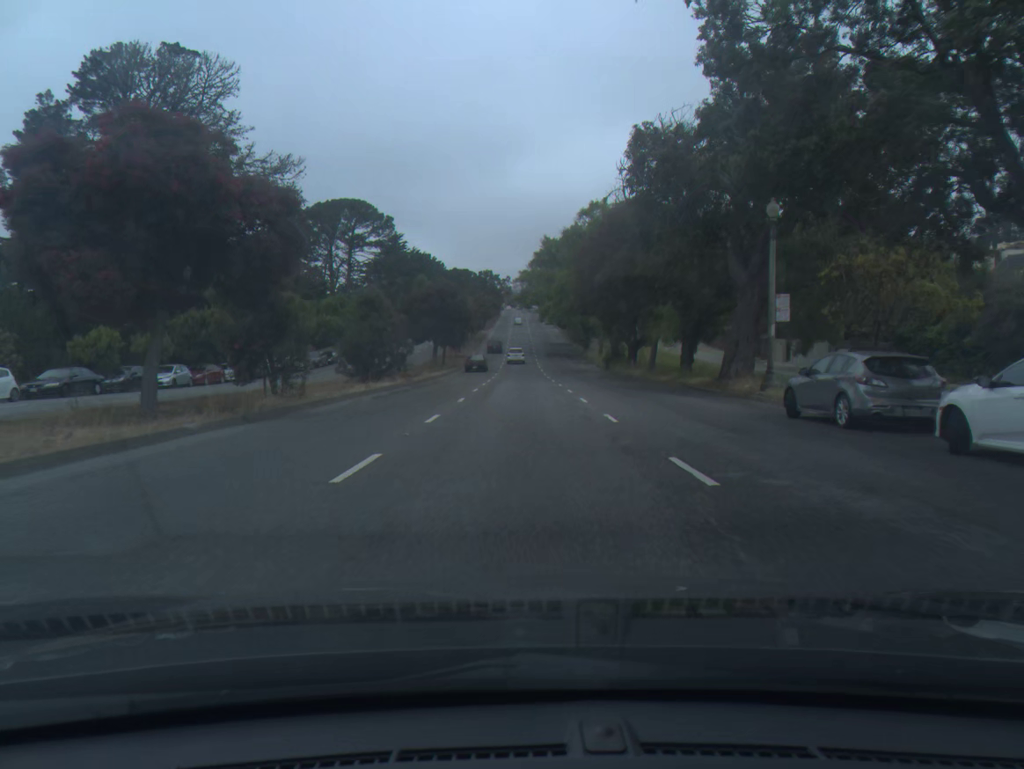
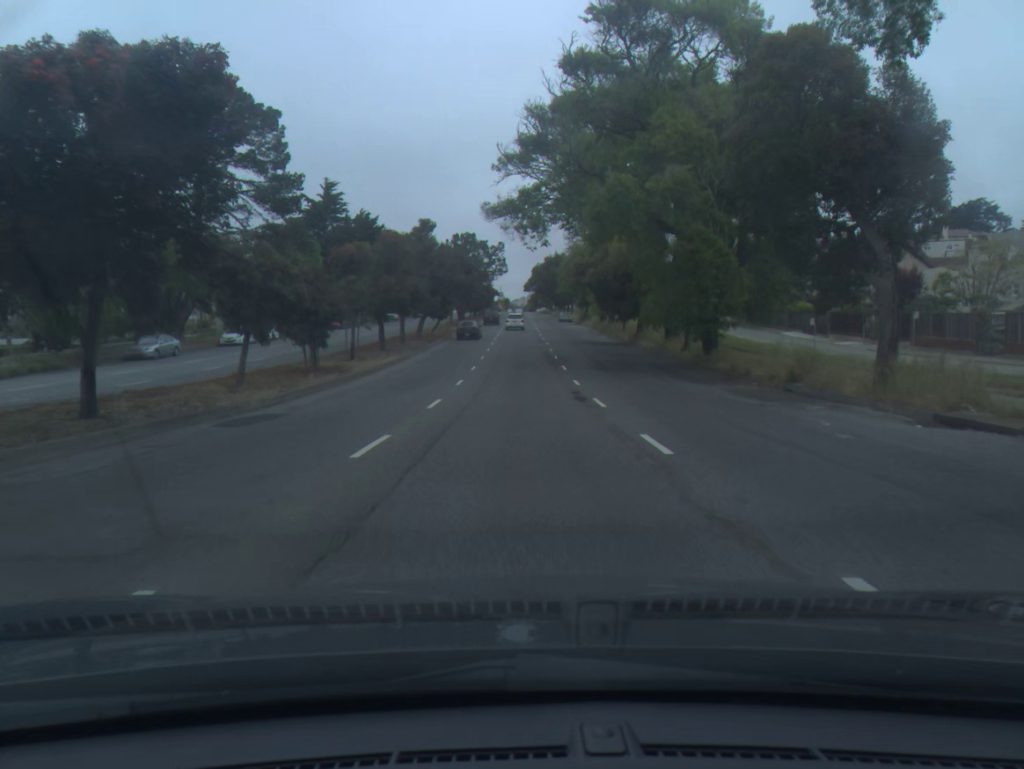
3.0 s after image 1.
(+0.2, +63.7) m; 0°
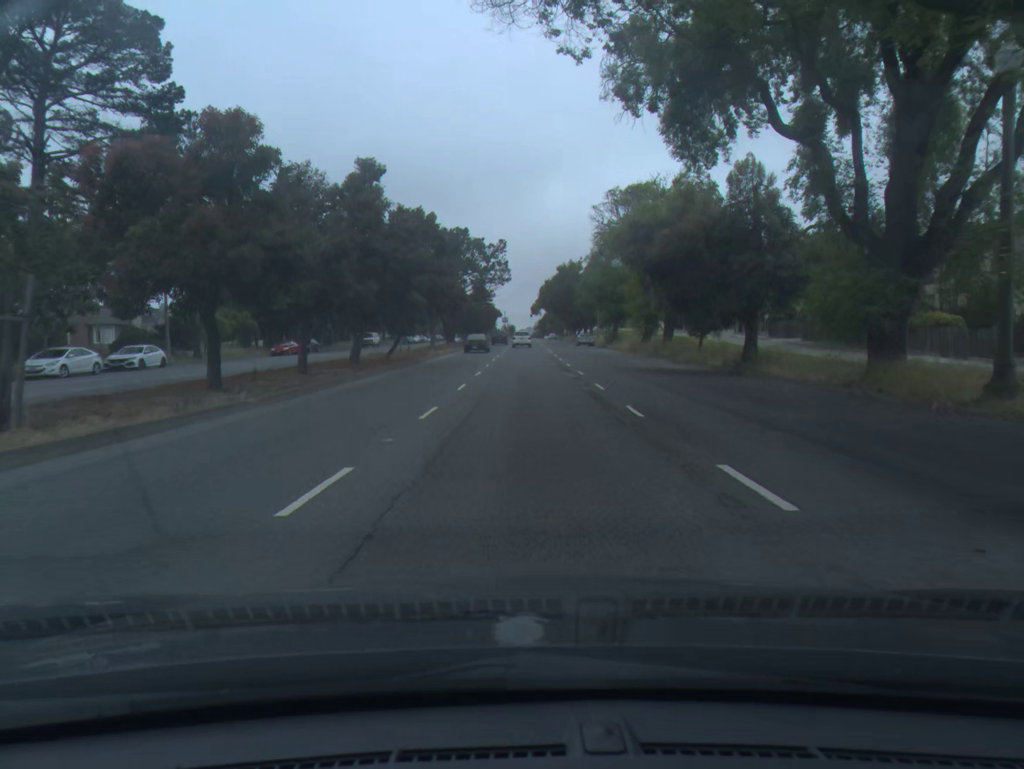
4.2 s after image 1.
(-0.1, +25.2) m; 0°
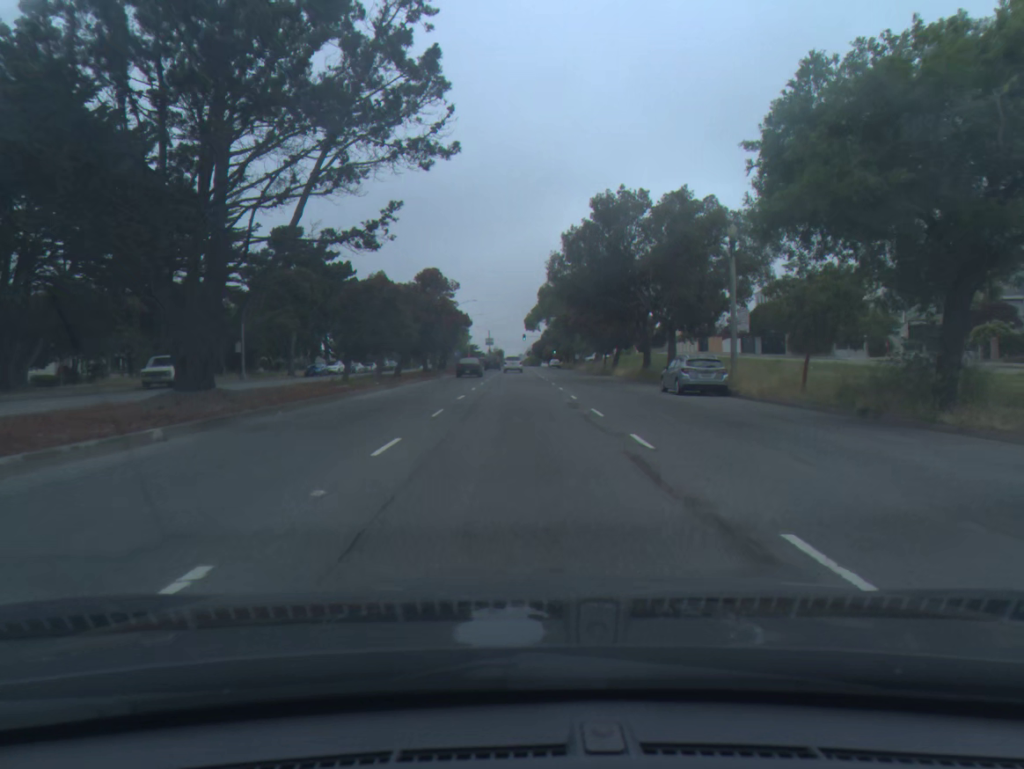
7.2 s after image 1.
(+0.4, +60.7) m; +1°
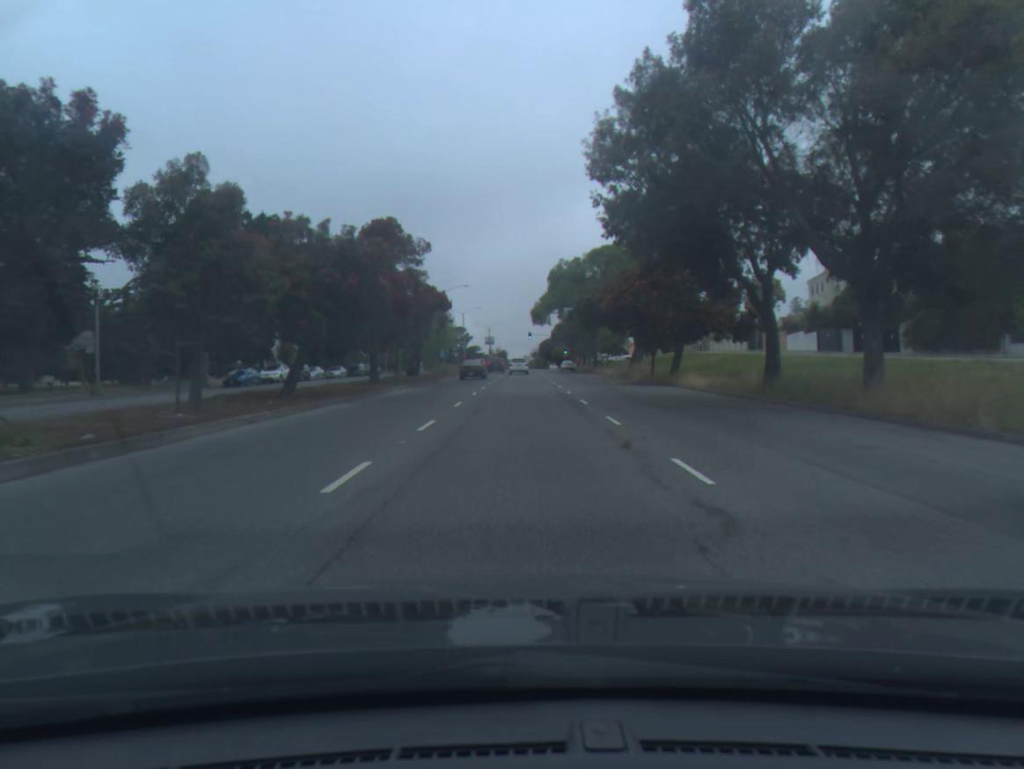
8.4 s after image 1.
(-0.1, +24.3) m; 0°
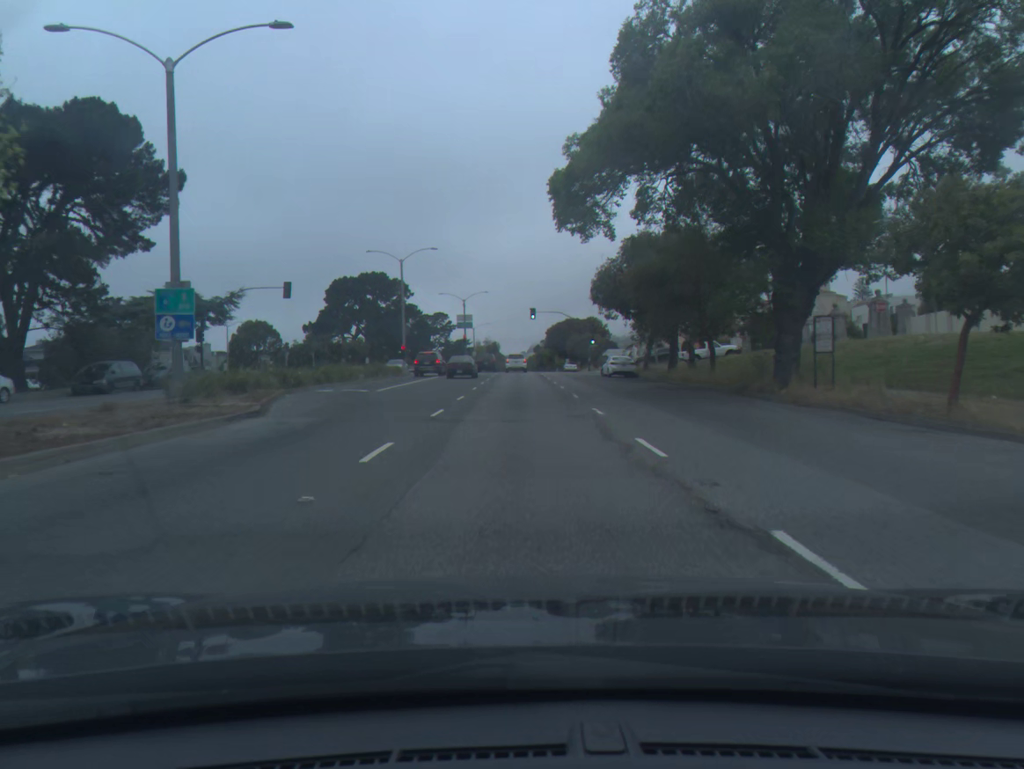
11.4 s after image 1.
(0.0, +62.5) m; 0°
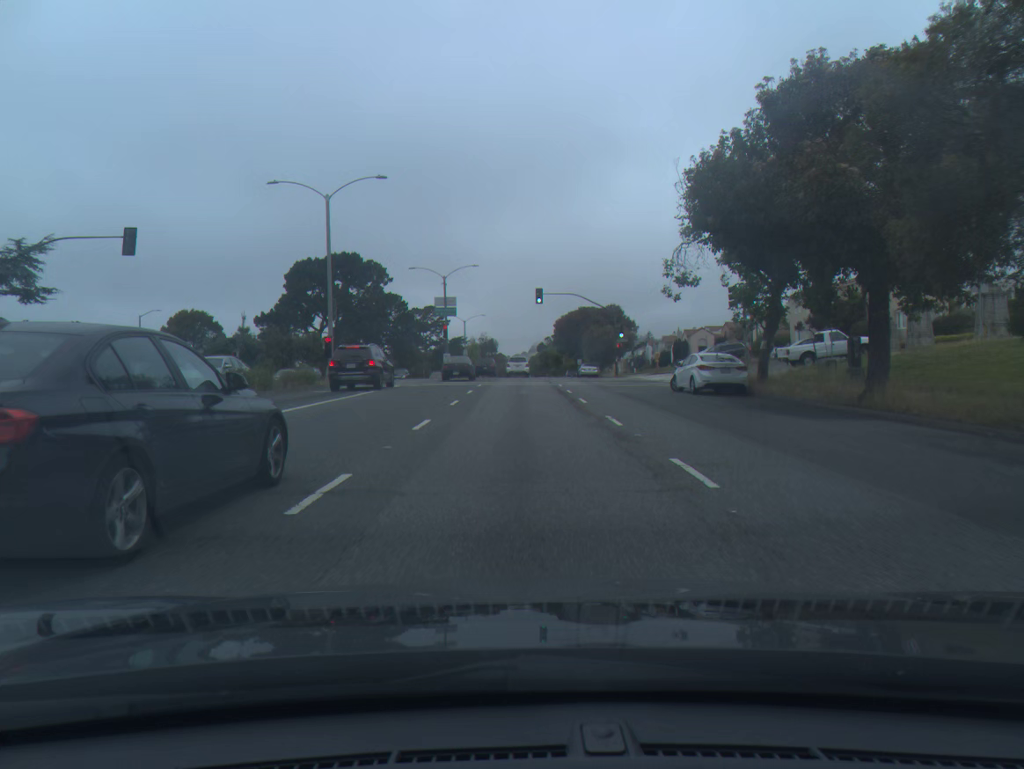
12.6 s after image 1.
(-0.1, +24.5) m; 0°
